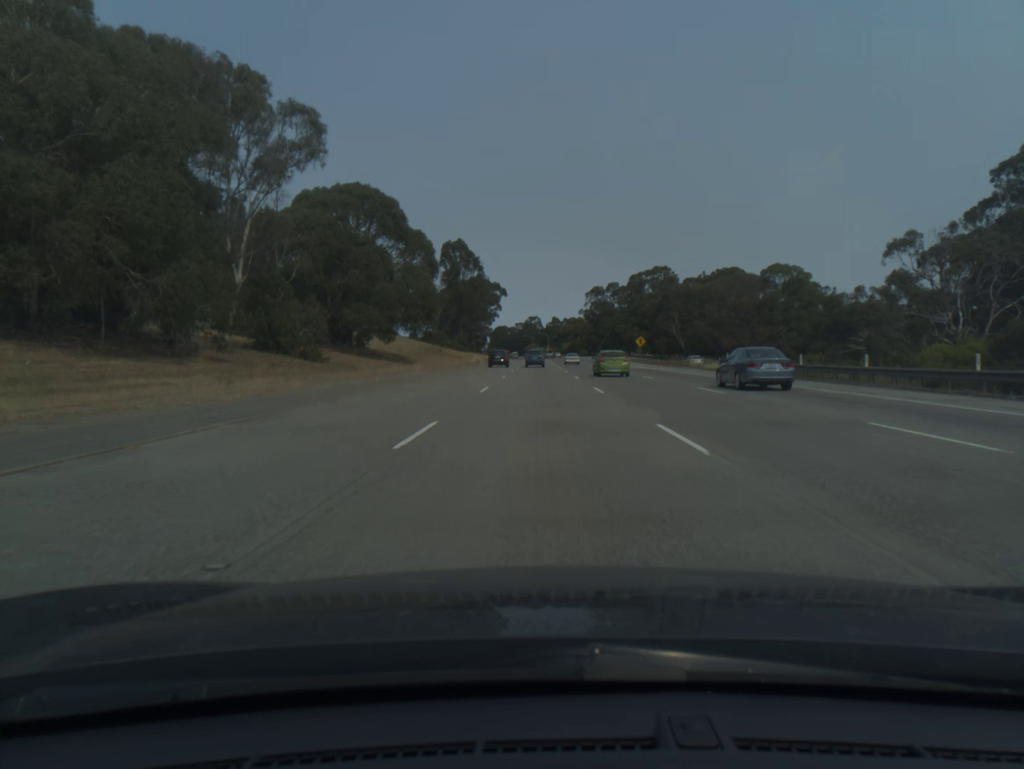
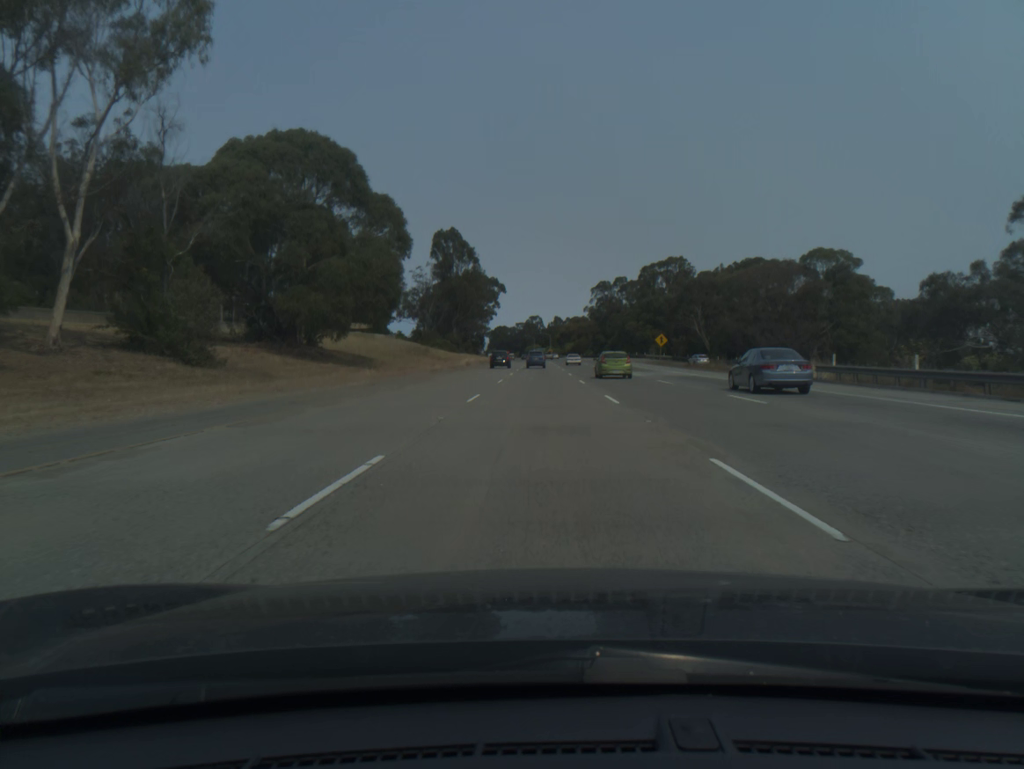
(0.0, +19.1) m; 0°
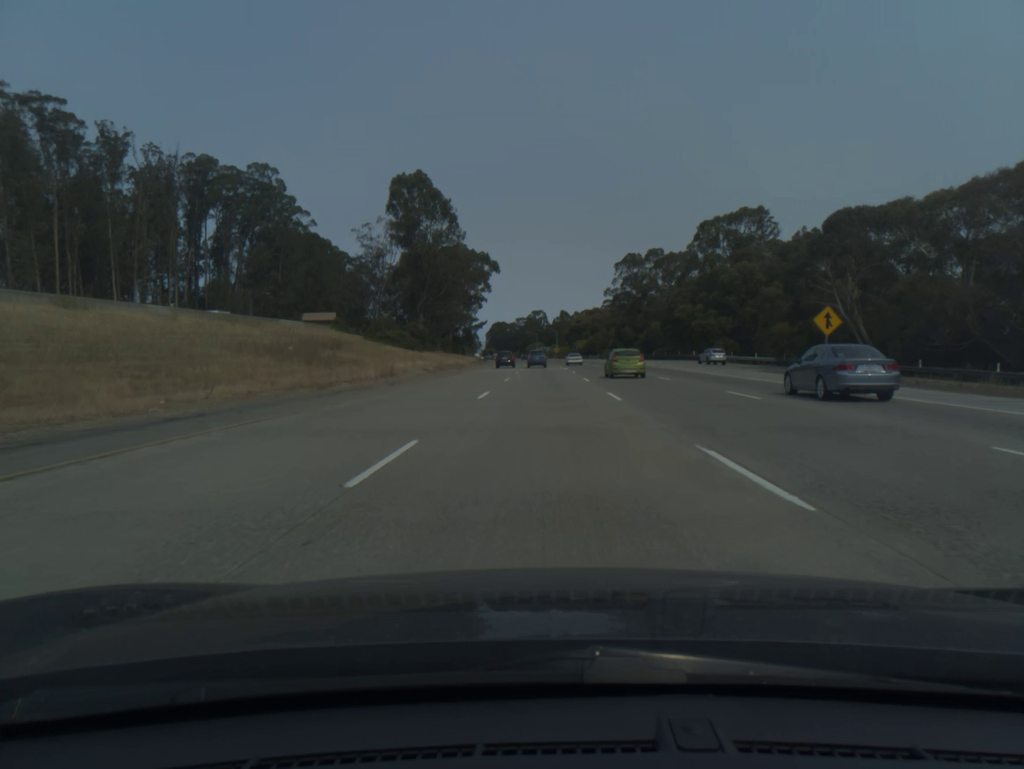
(-0.2, +57.4) m; 0°
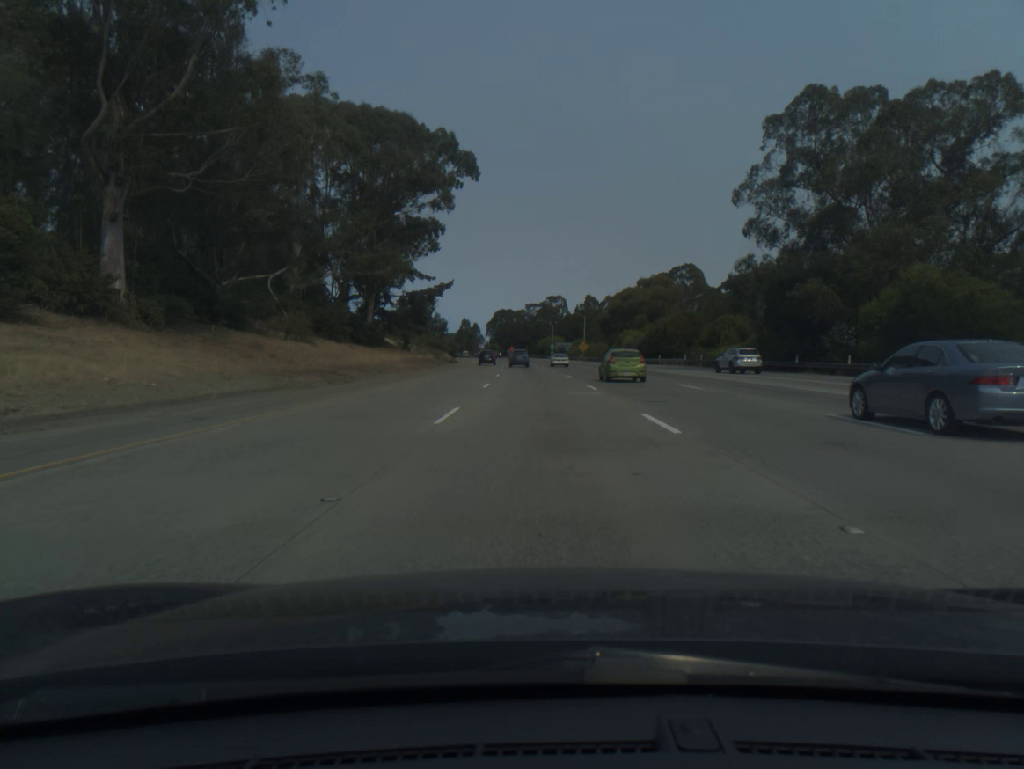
(-0.1, +96.3) m; -1°
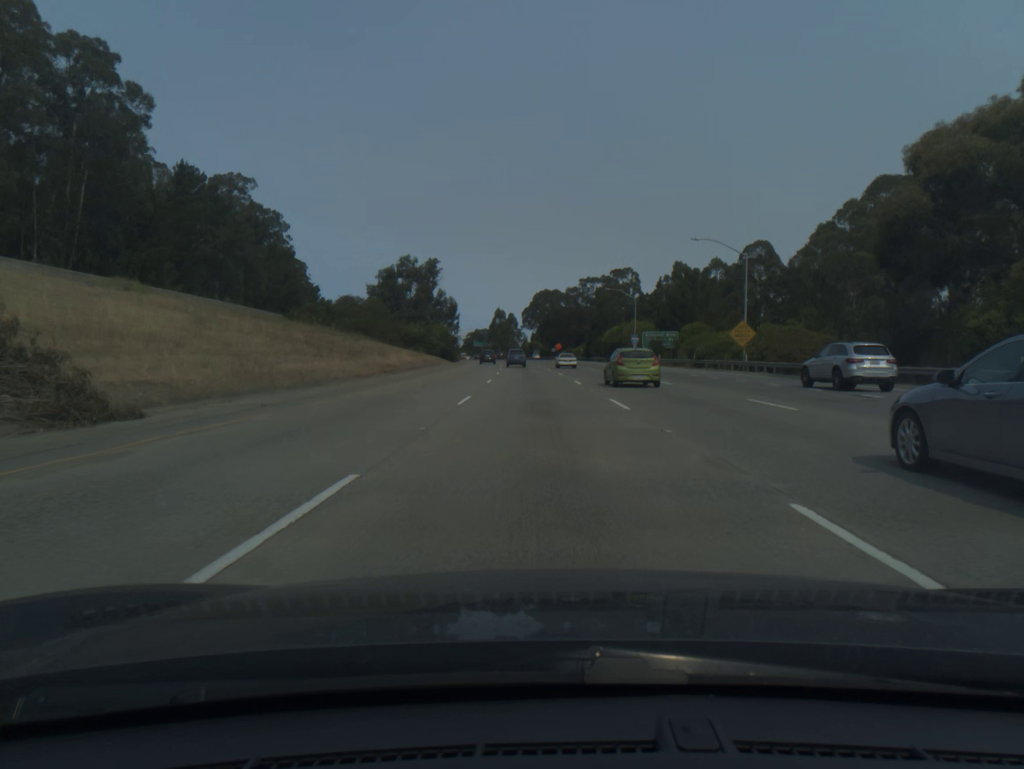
(-2.8, +96.9) m; -4°
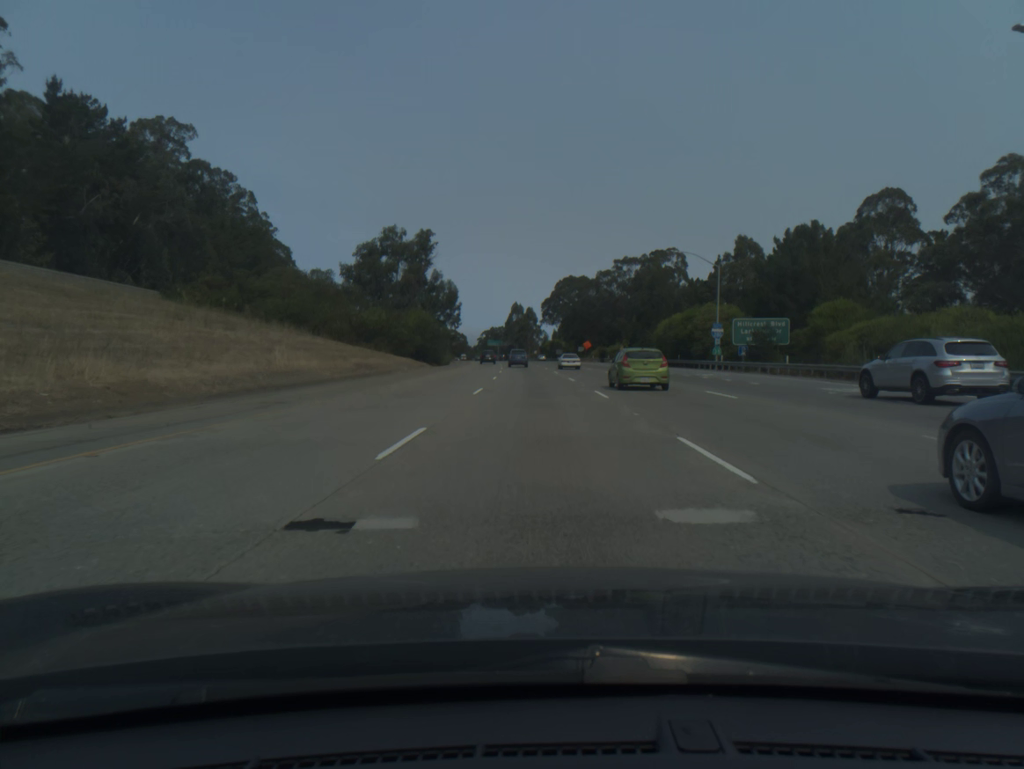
(-0.5, +38.8) m; -2°
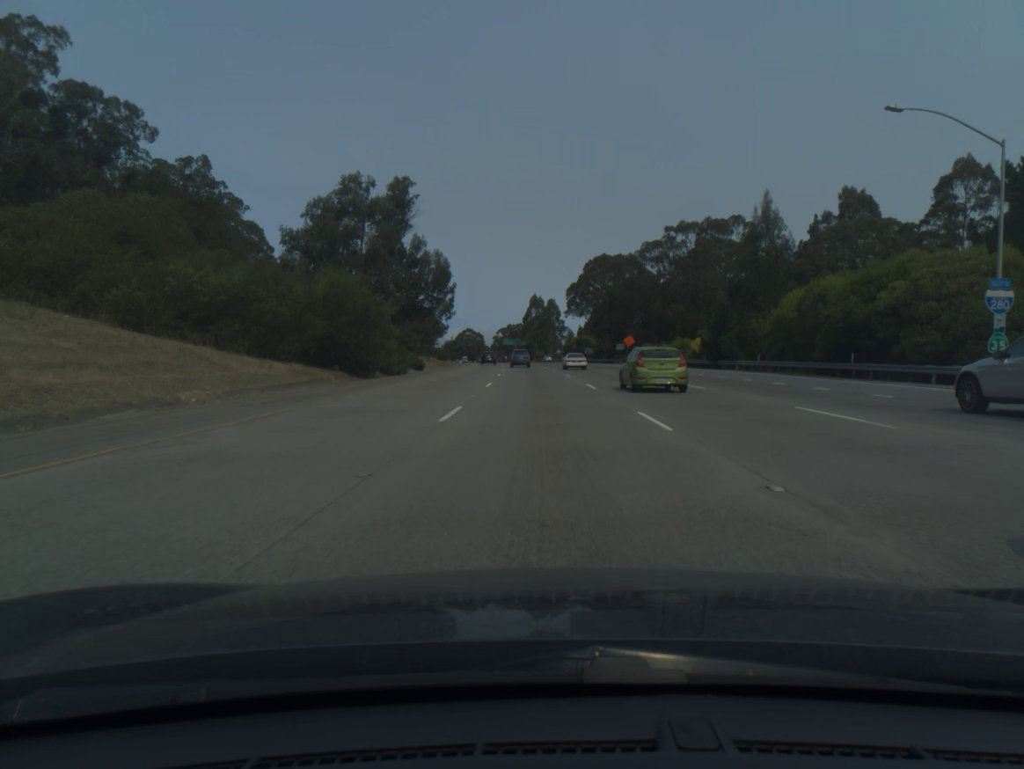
(-0.5, +38.9) m; -2°
